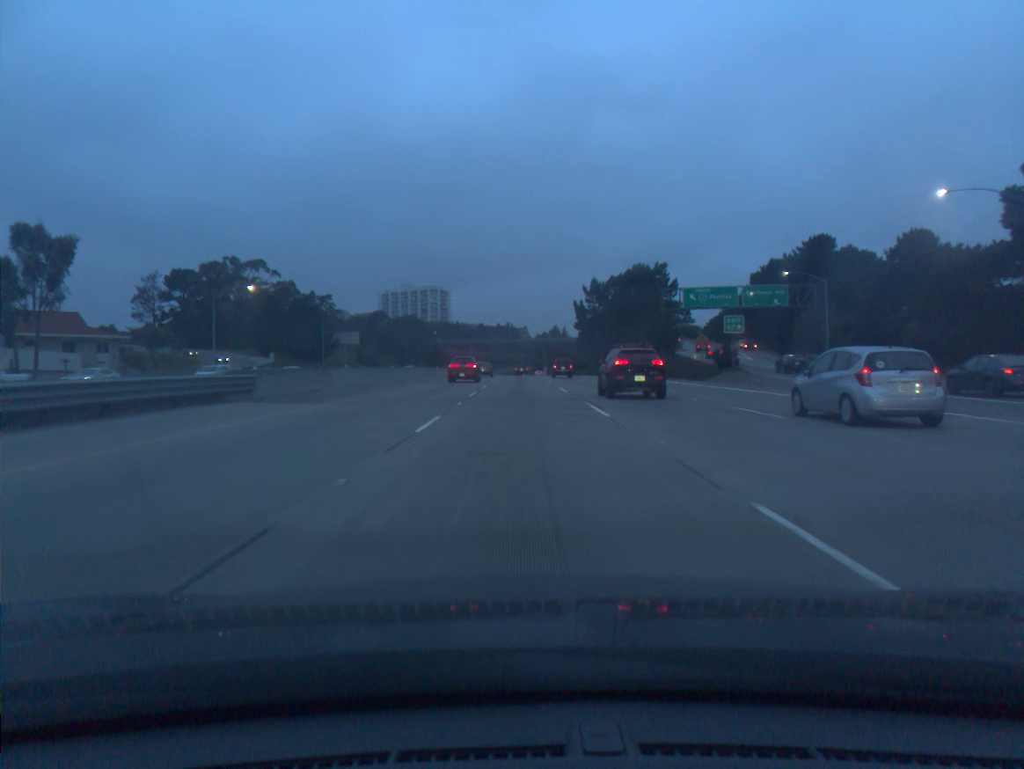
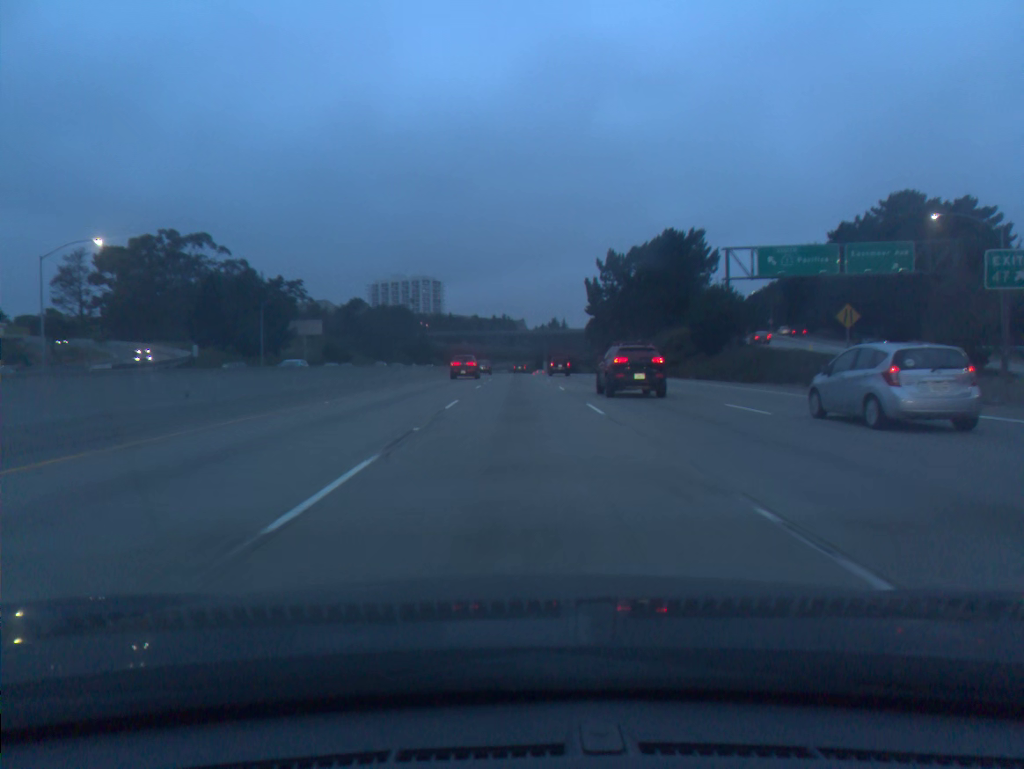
(0.0, +31.5) m; 0°
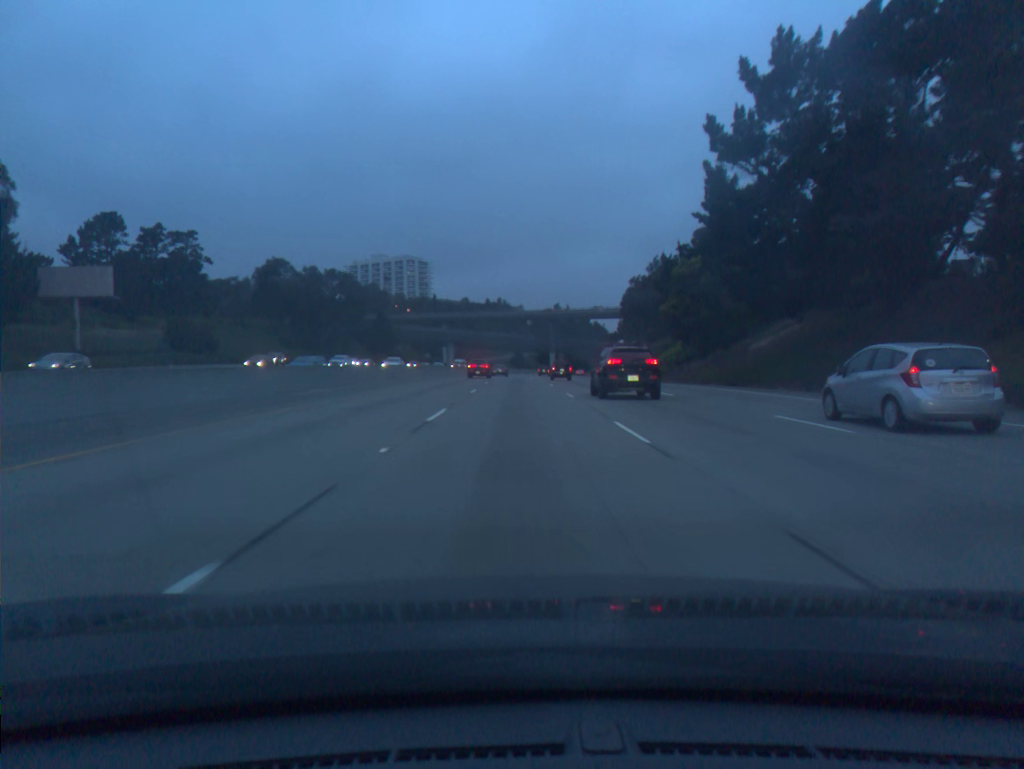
(0.0, +77.4) m; 0°
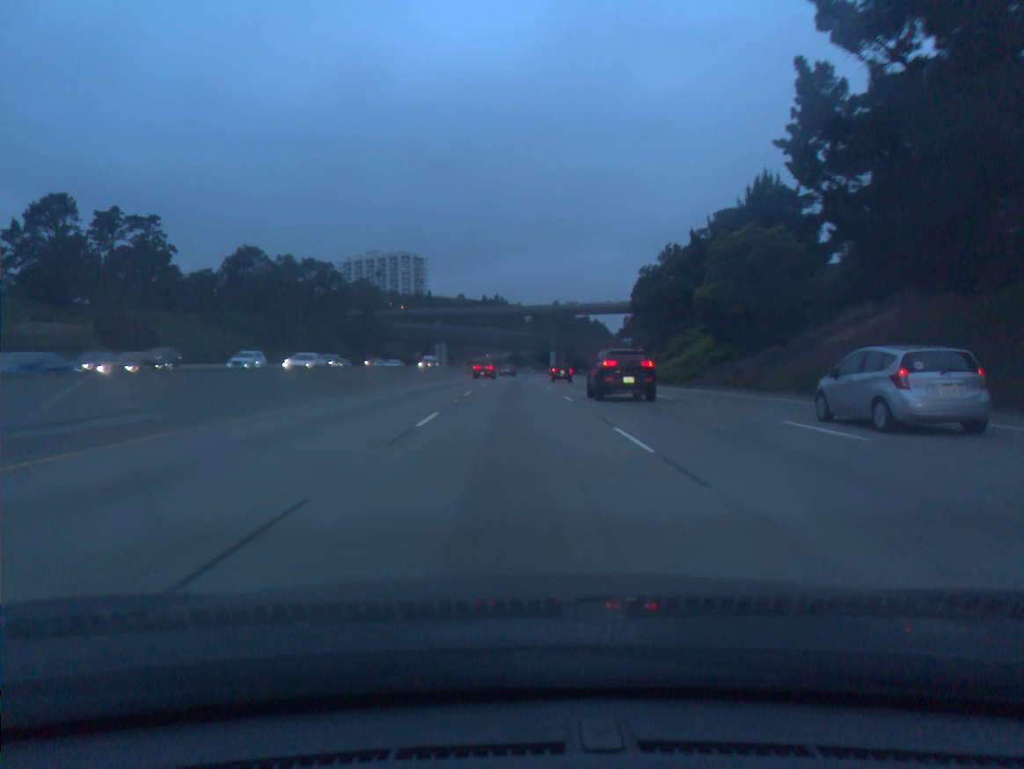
(0.0, +15.4) m; 0°
